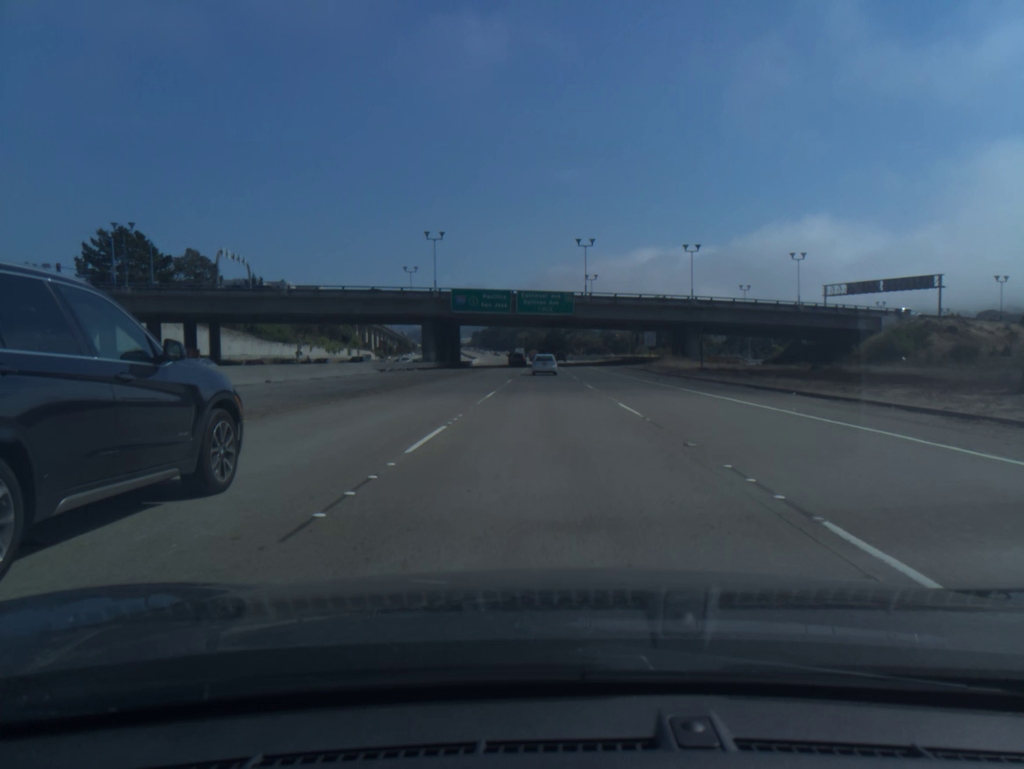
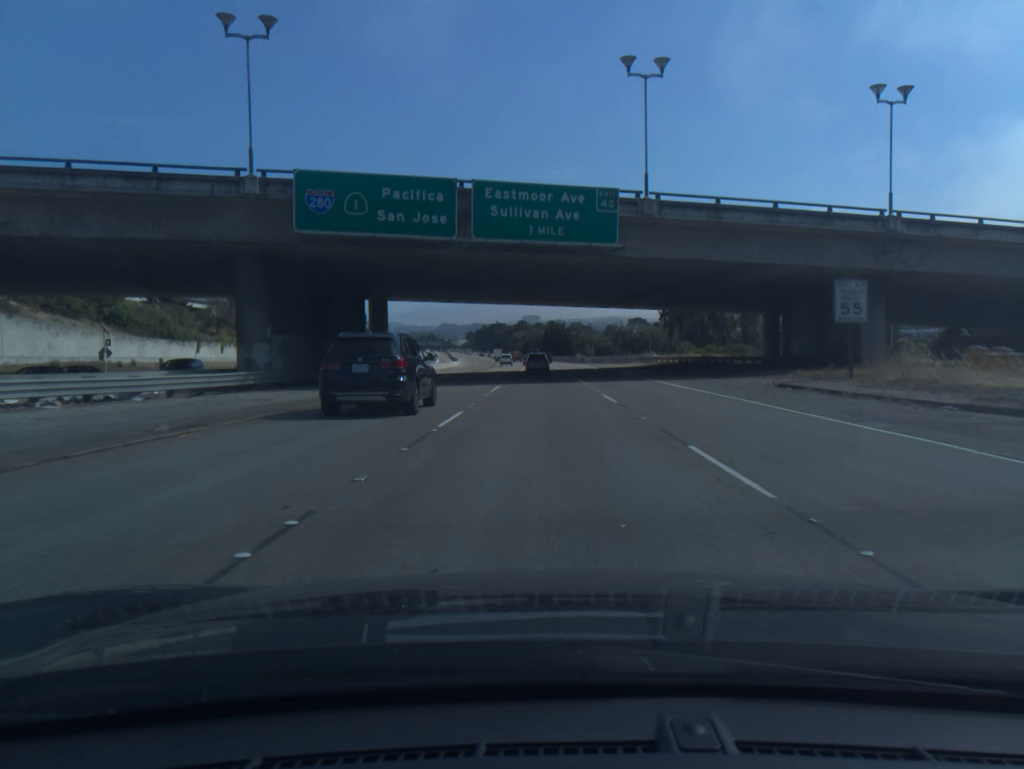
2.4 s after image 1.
(+0.1, +53.7) m; 0°
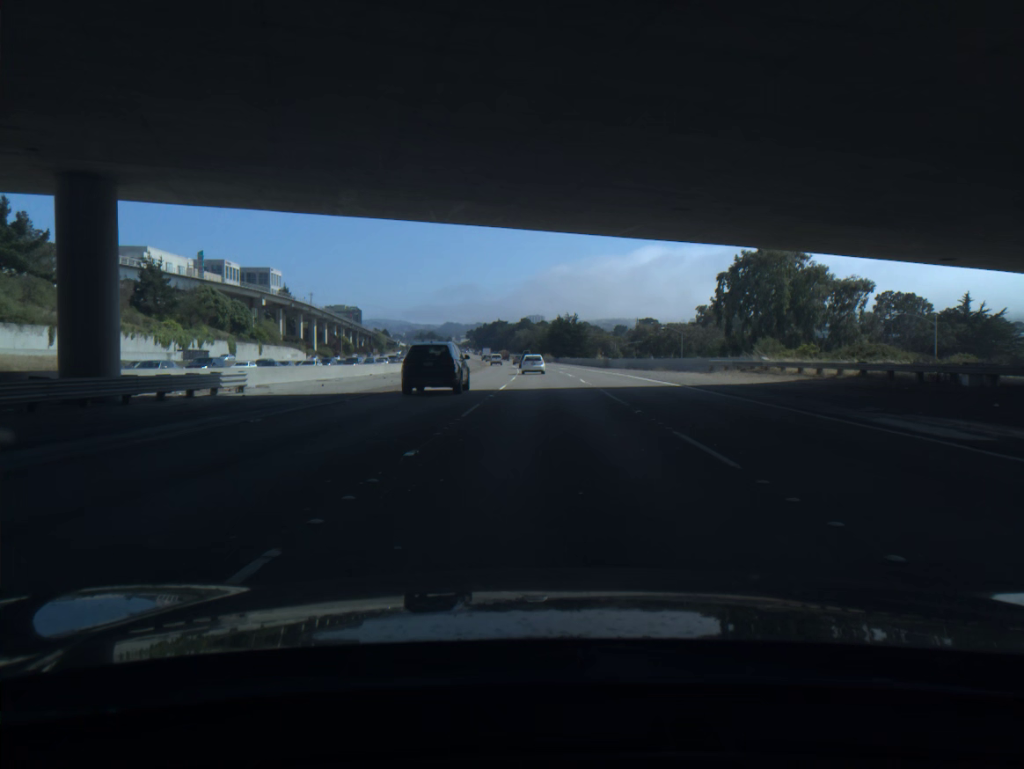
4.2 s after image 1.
(-0.2, +41.6) m; 0°
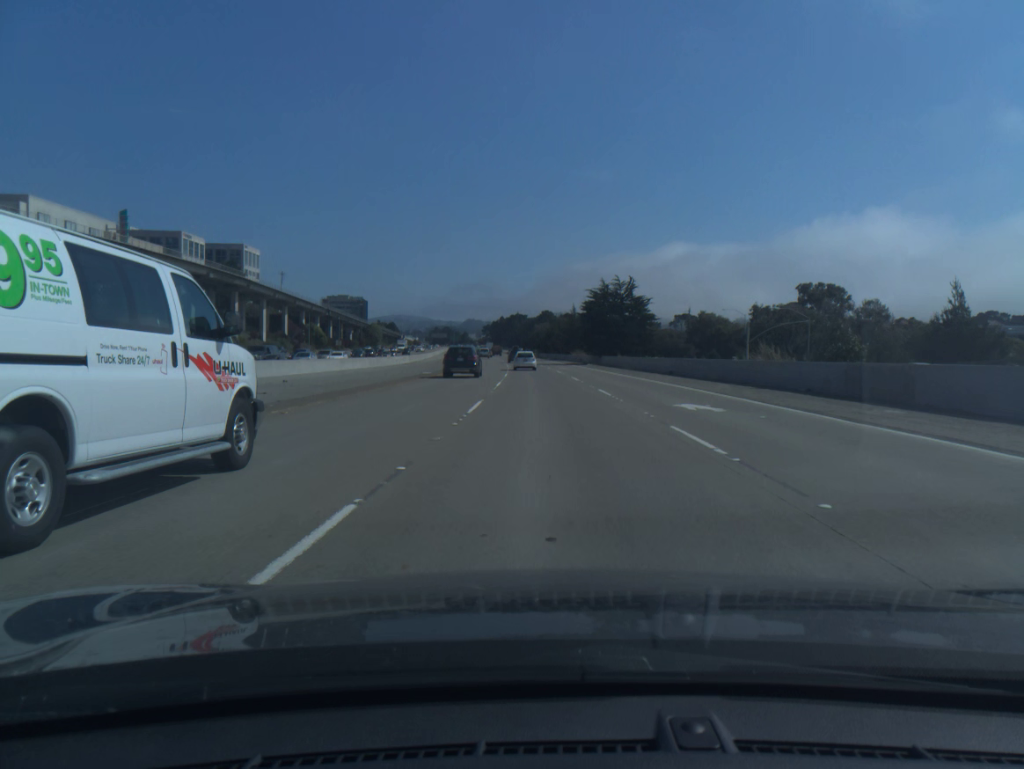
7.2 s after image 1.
(-0.5, +70.8) m; -2°
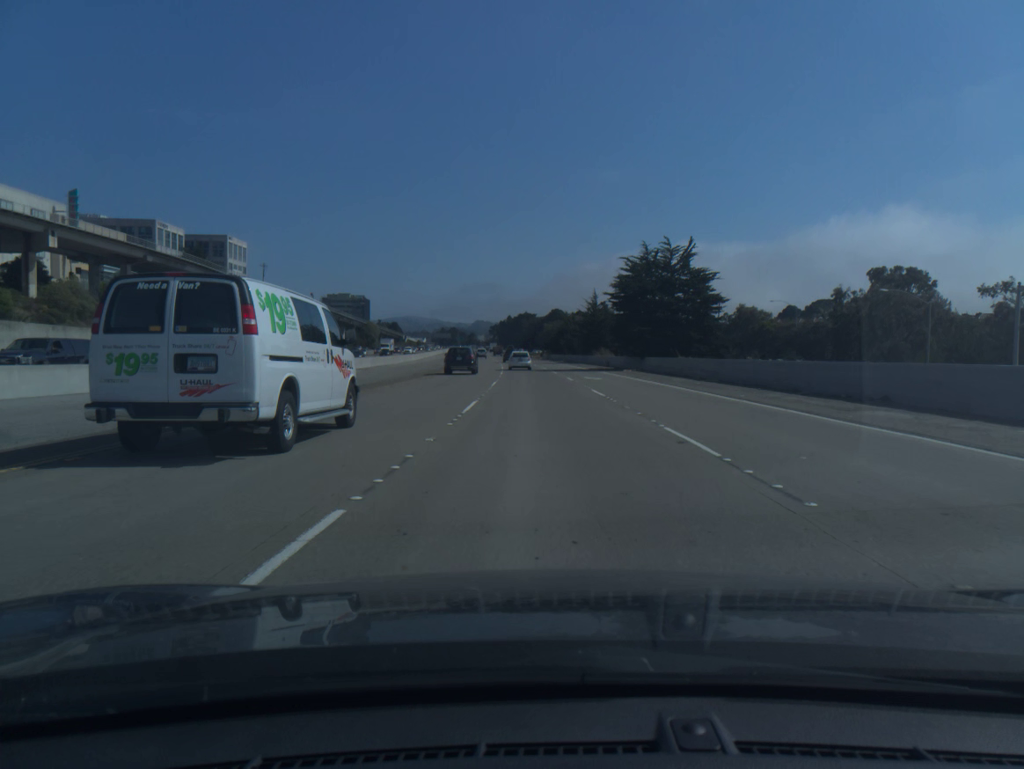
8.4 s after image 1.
(-0.2, +28.9) m; -1°
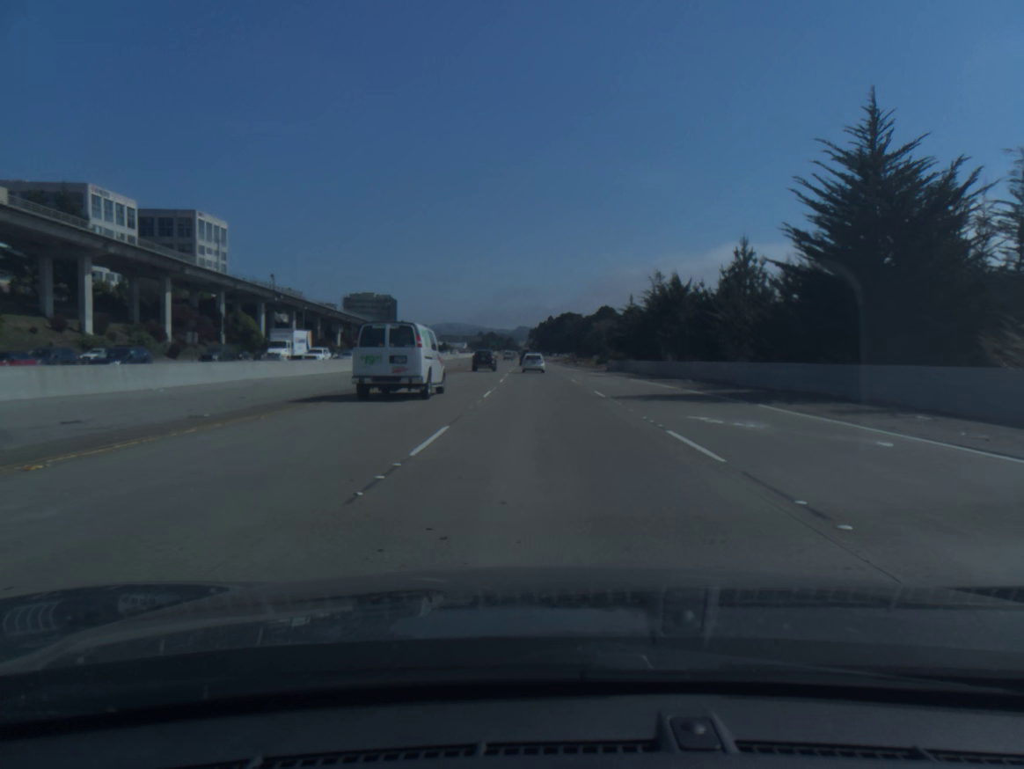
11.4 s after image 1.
(-2.0, +73.2) m; -3°
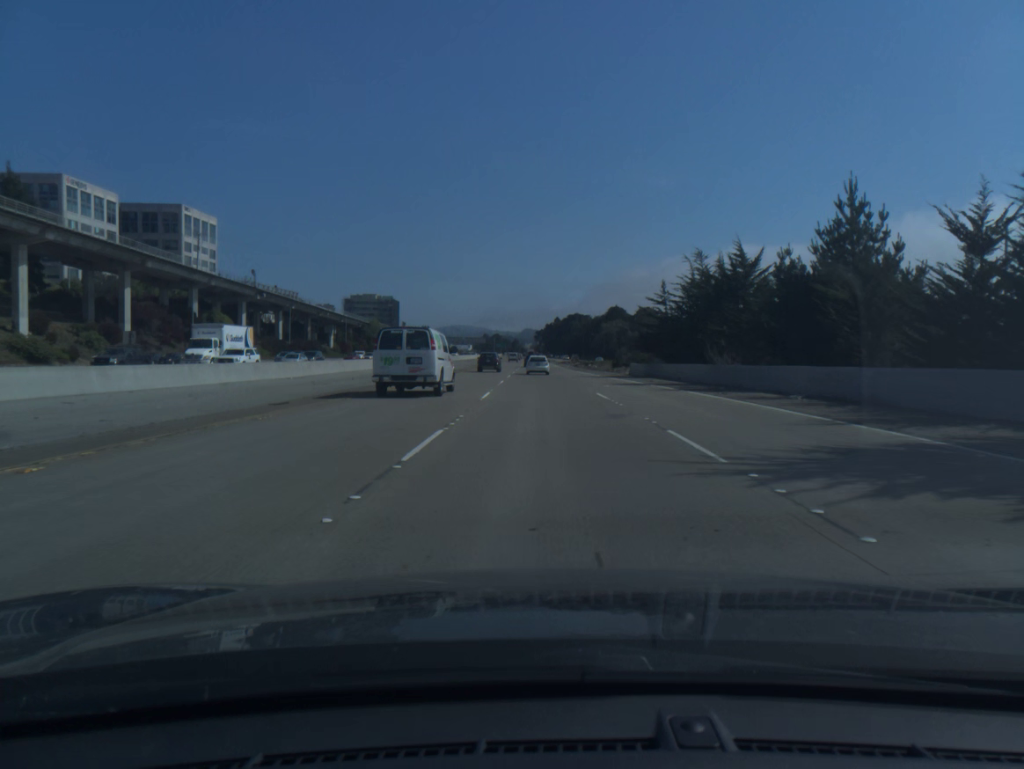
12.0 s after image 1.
(0.0, +14.8) m; 0°
